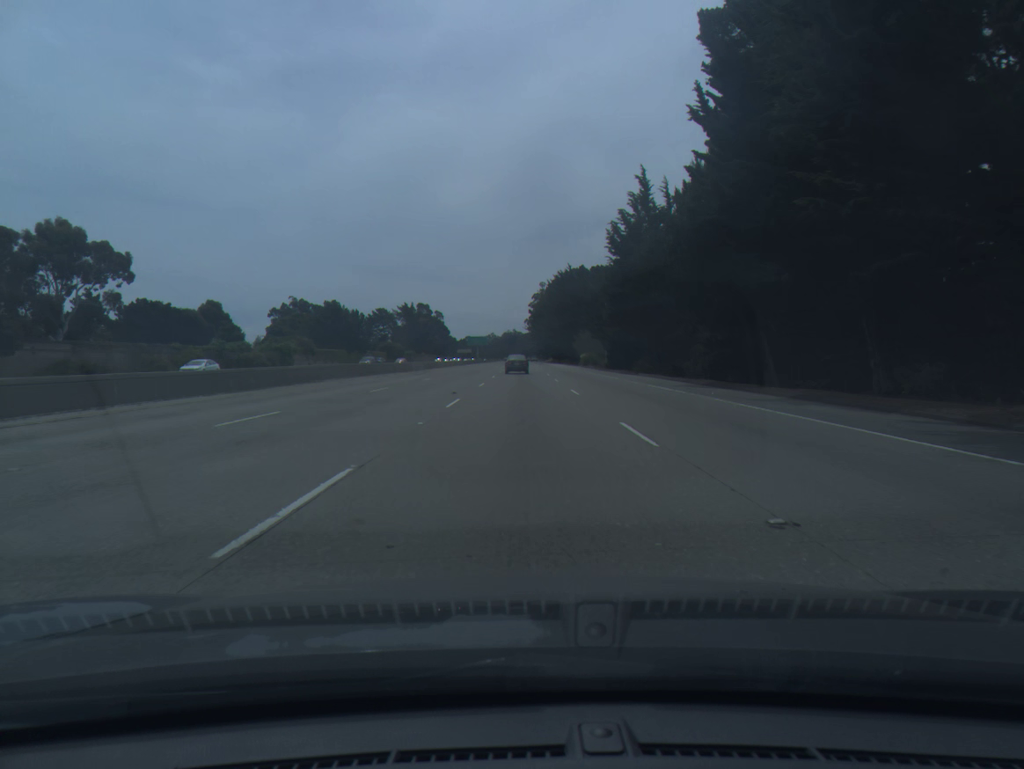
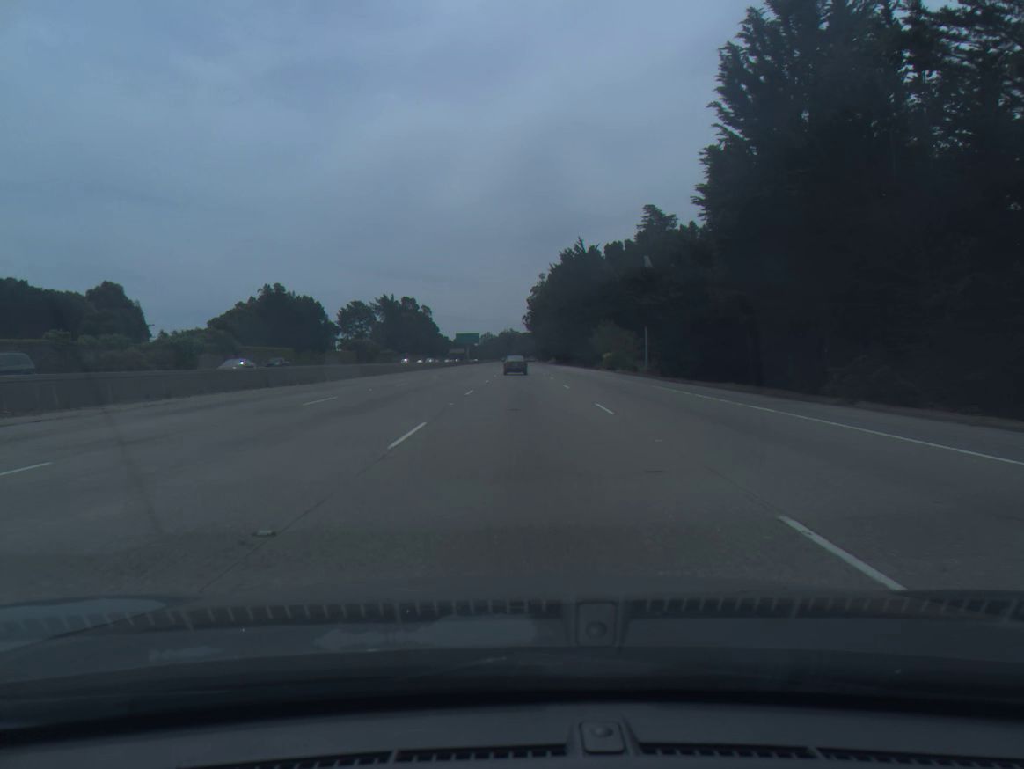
(0.0, +38.2) m; 0°
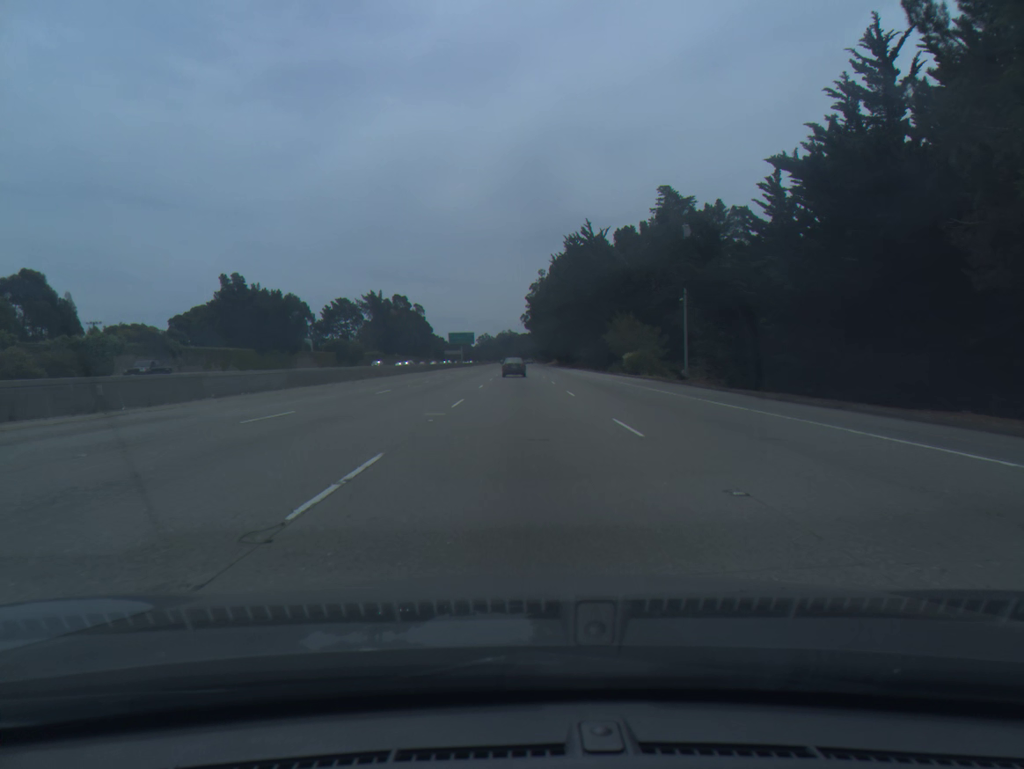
(0.0, +19.0) m; 0°
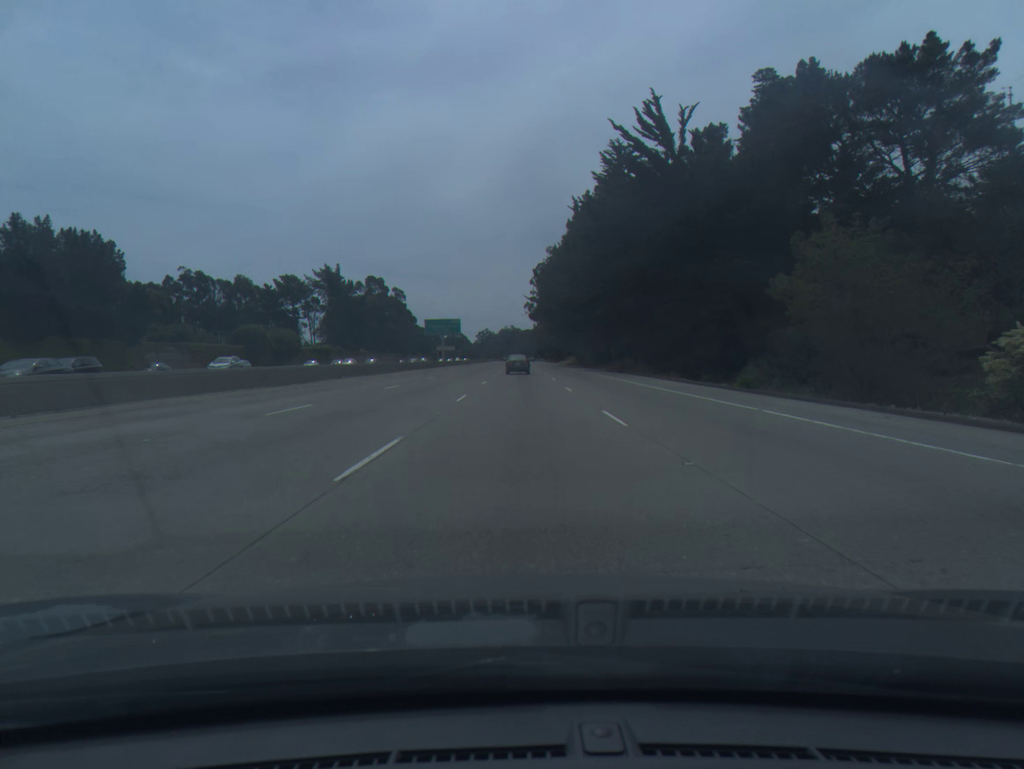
(0.0, +56.6) m; 0°
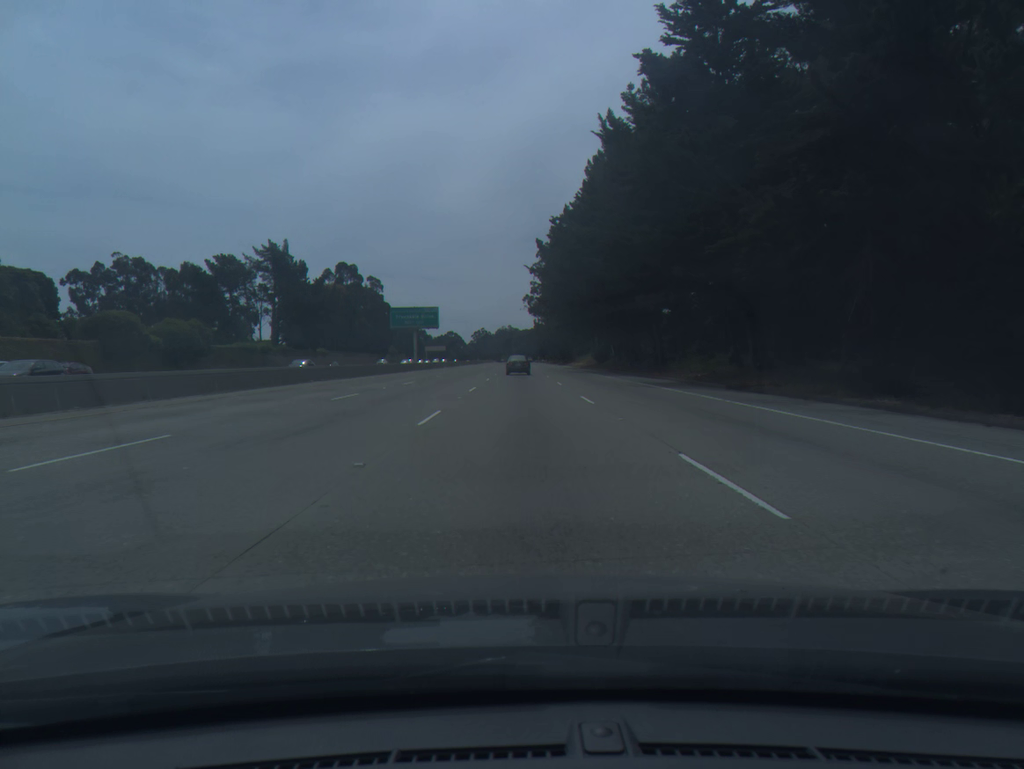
(0.0, +37.5) m; 0°
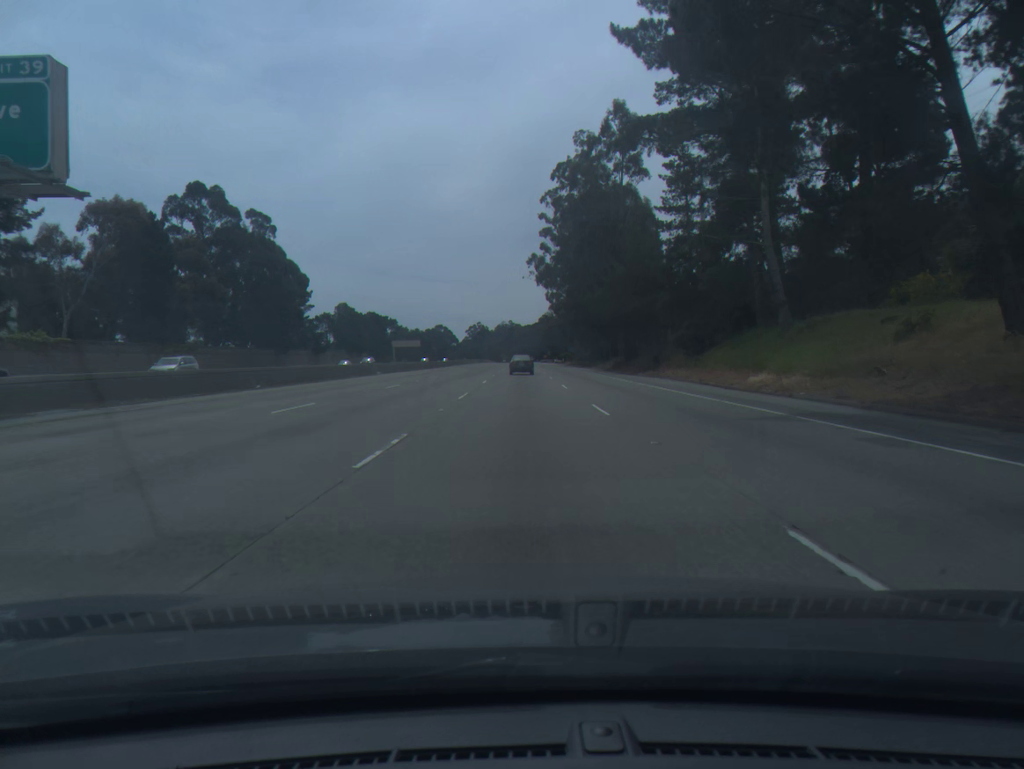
(+0.1, +92.7) m; 0°
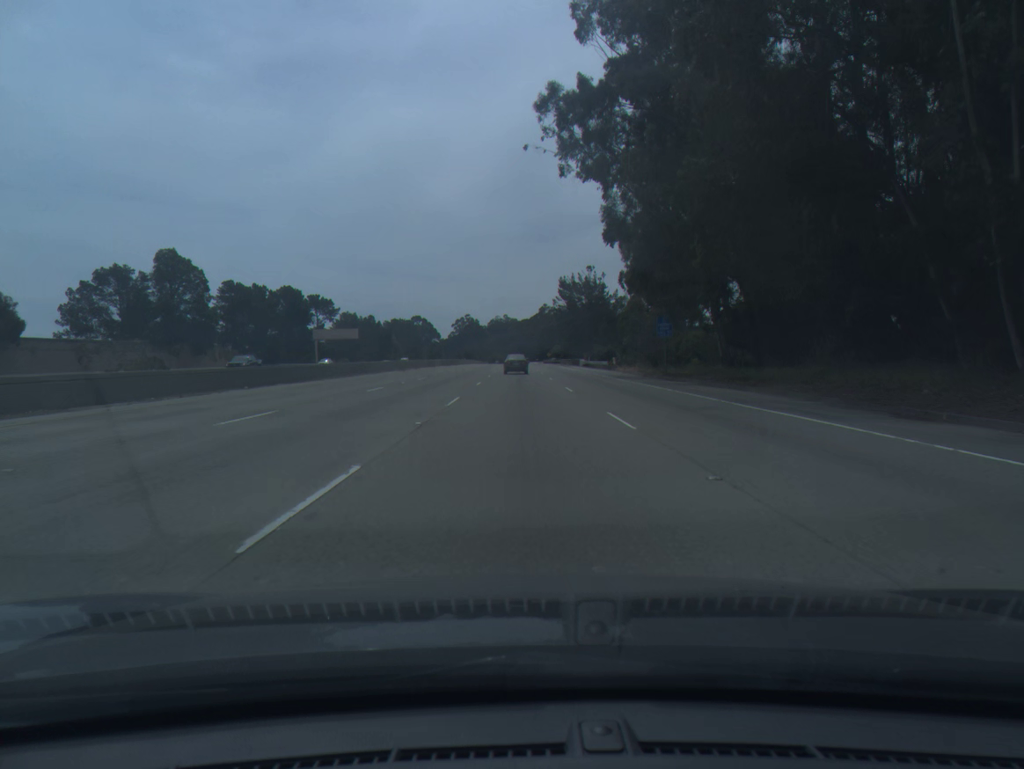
(+0.1, +91.2) m; 0°
